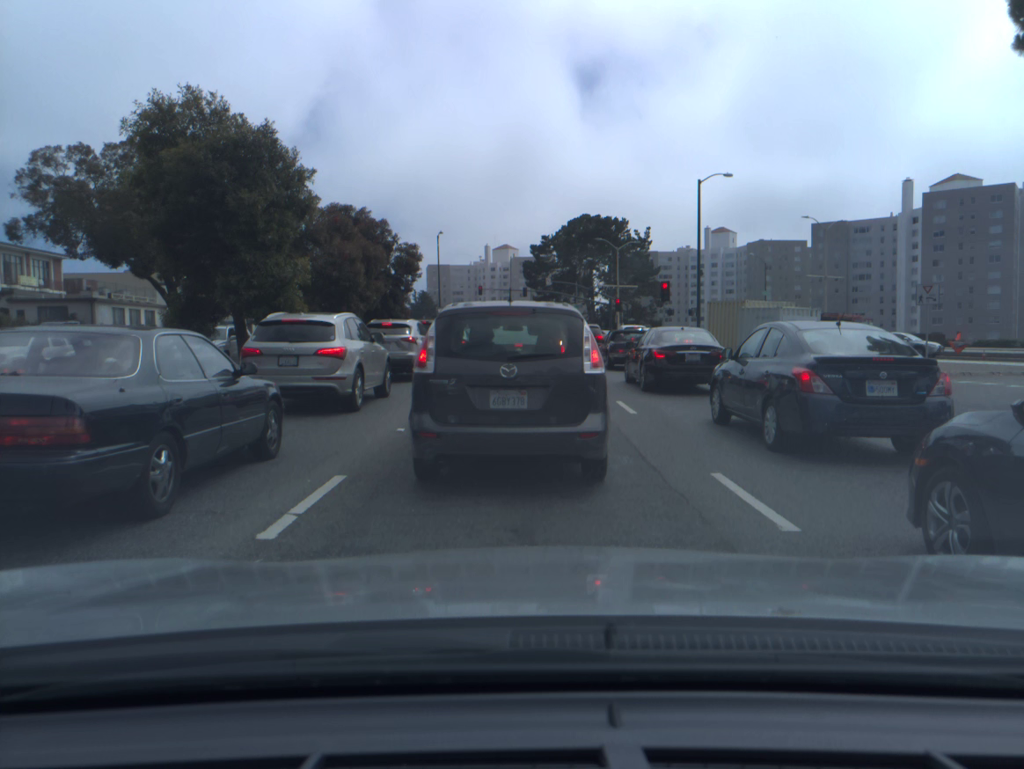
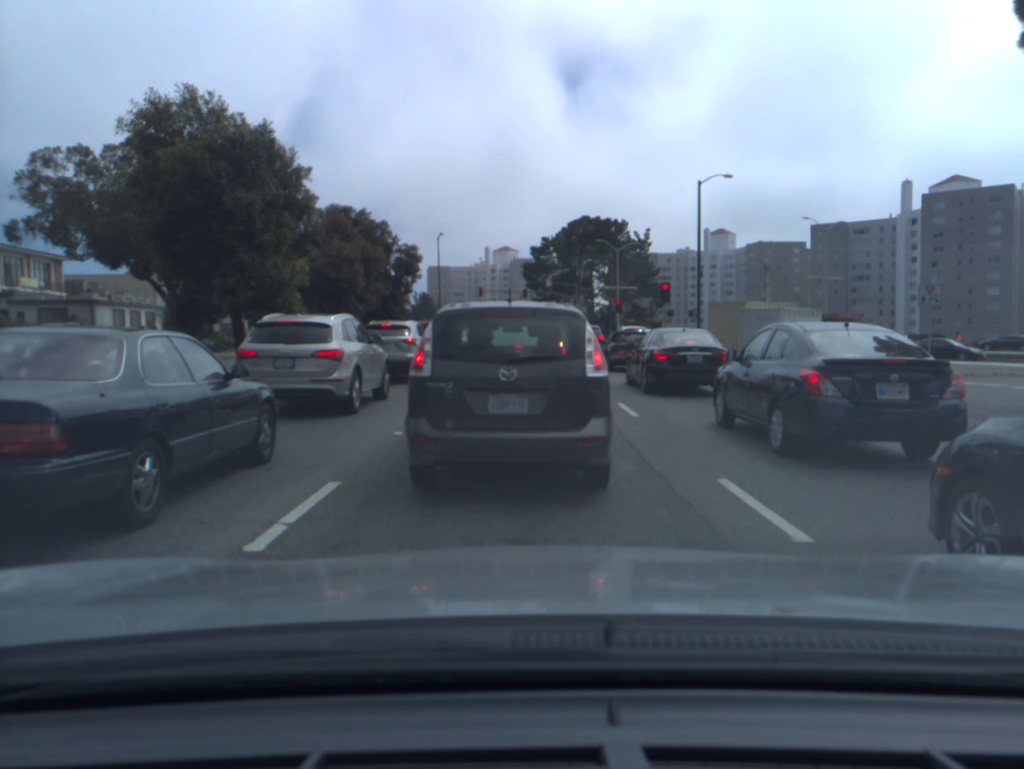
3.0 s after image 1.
(0.0, +0.3) m; 0°
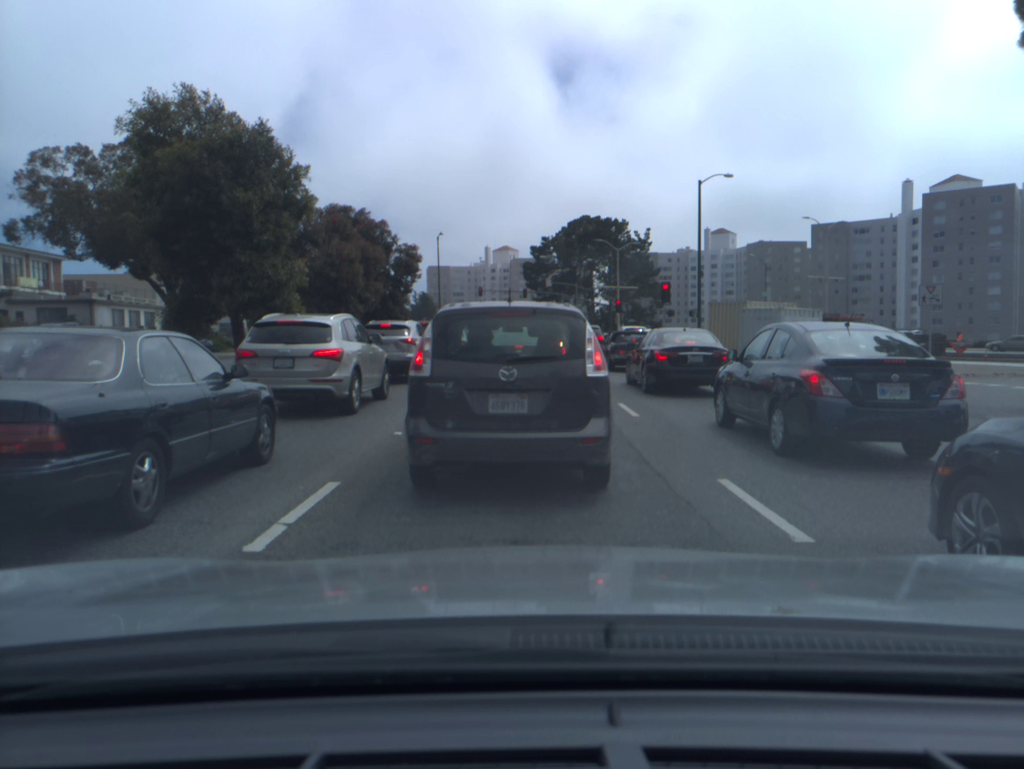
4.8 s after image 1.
(0.0, 0.0) m; 0°
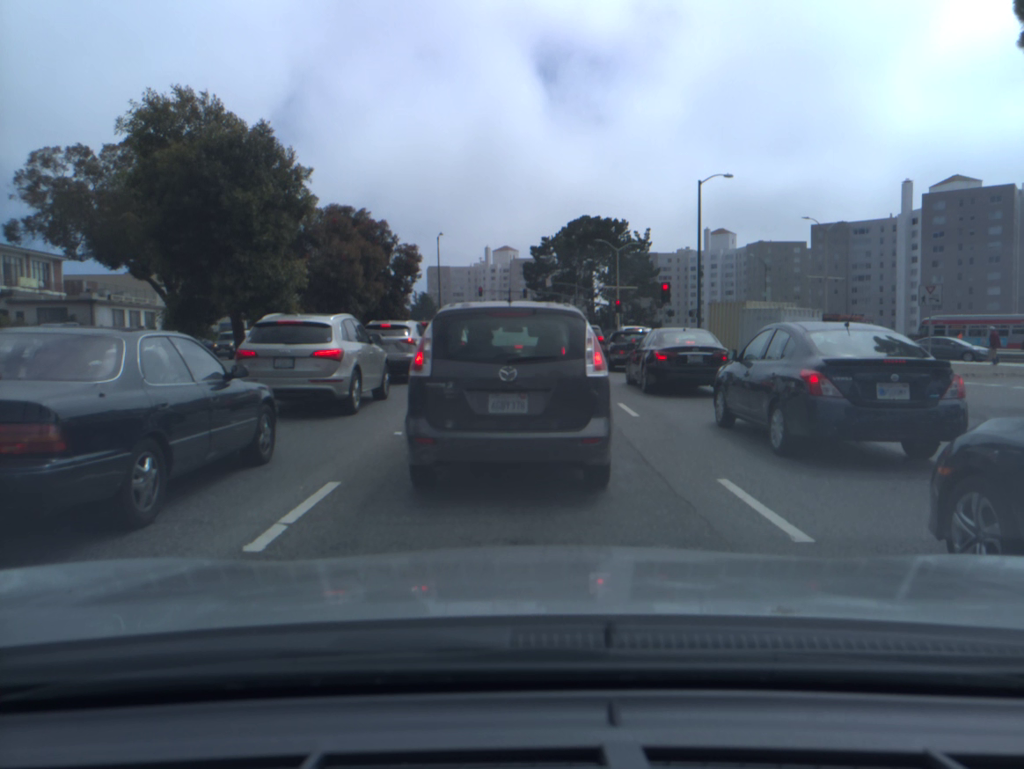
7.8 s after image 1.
(0.0, 0.0) m; 0°
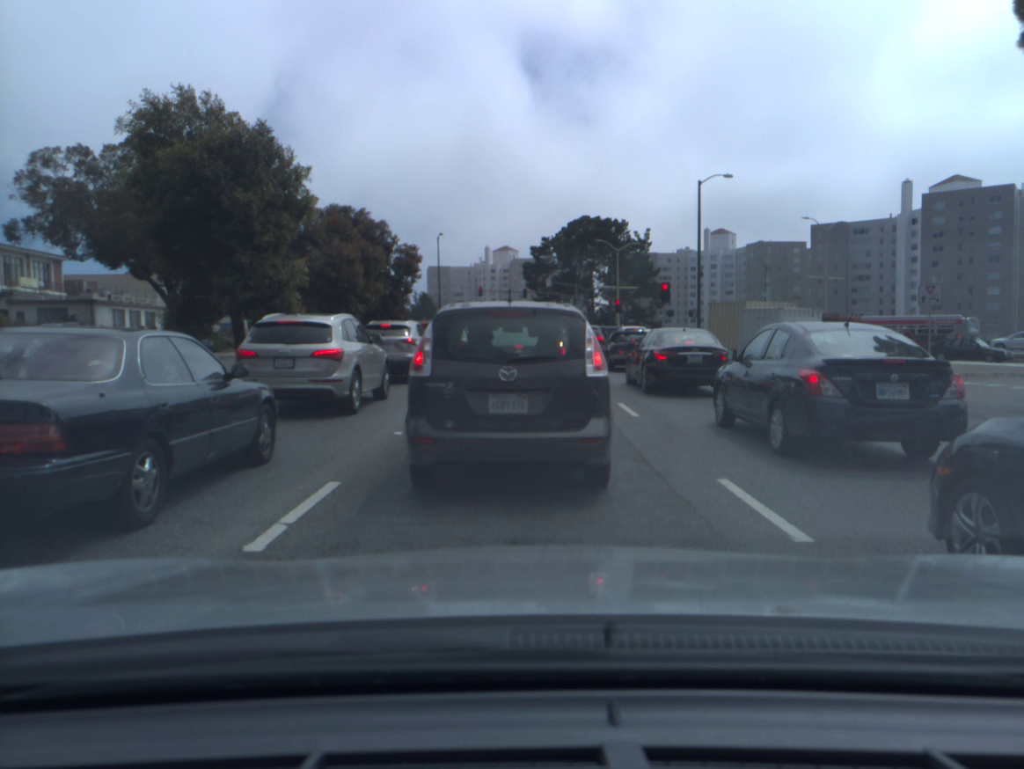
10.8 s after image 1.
(0.0, 0.0) m; 0°
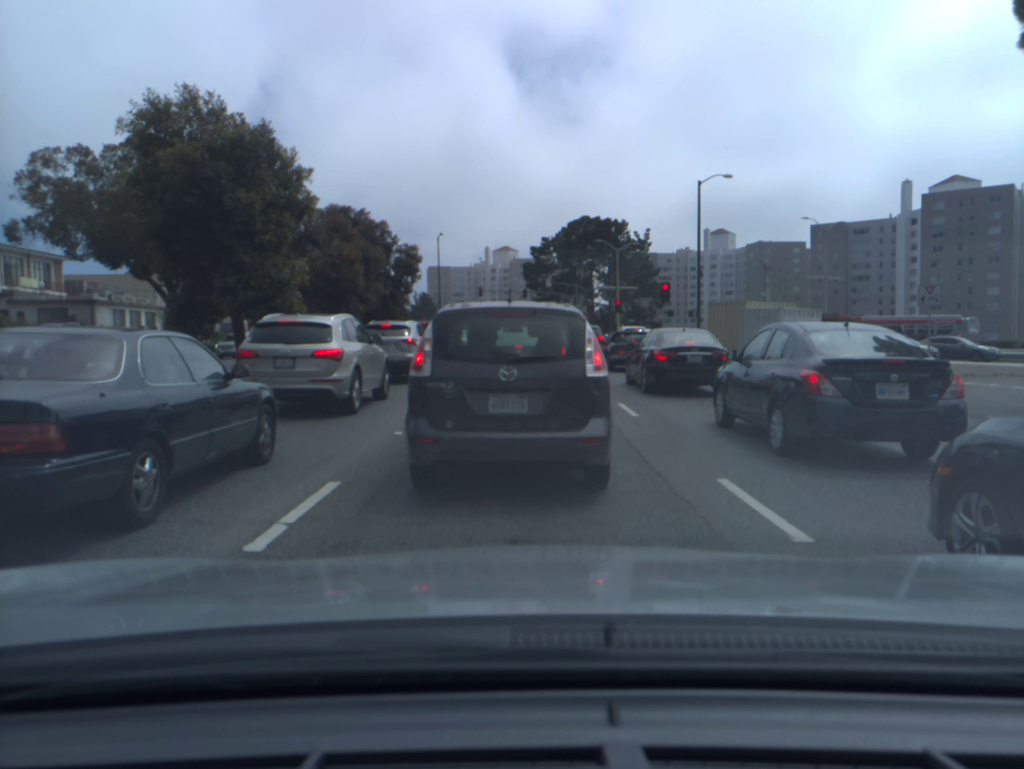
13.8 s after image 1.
(0.0, 0.0) m; 0°
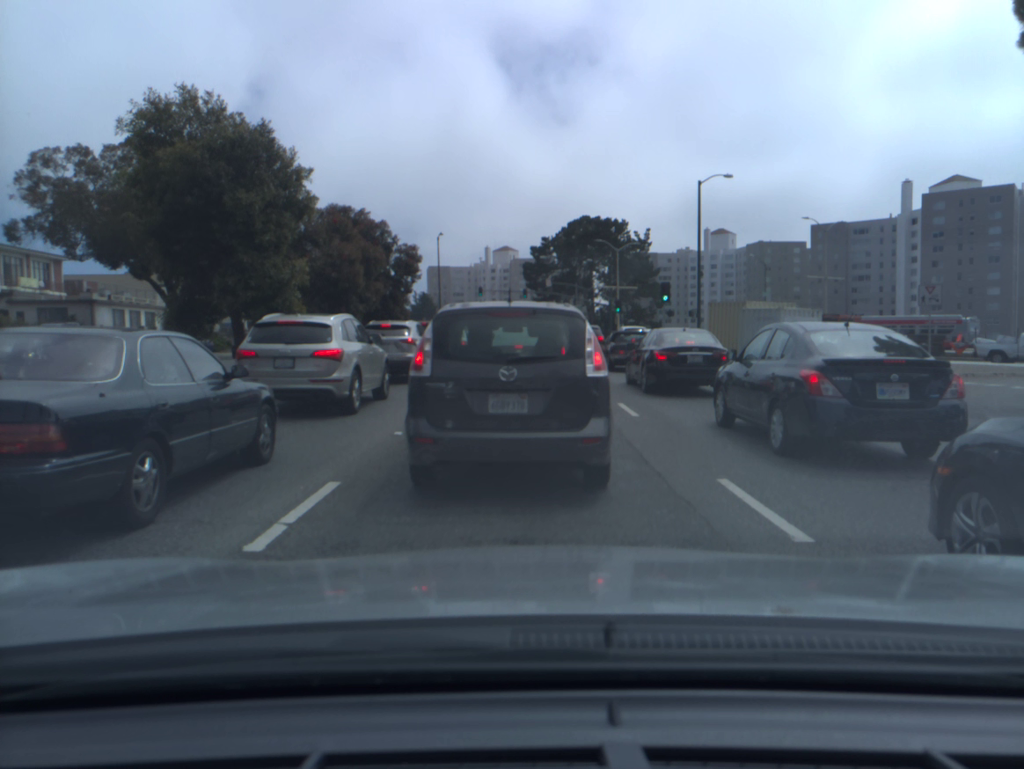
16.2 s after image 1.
(+0.1, +0.1) m; 0°
